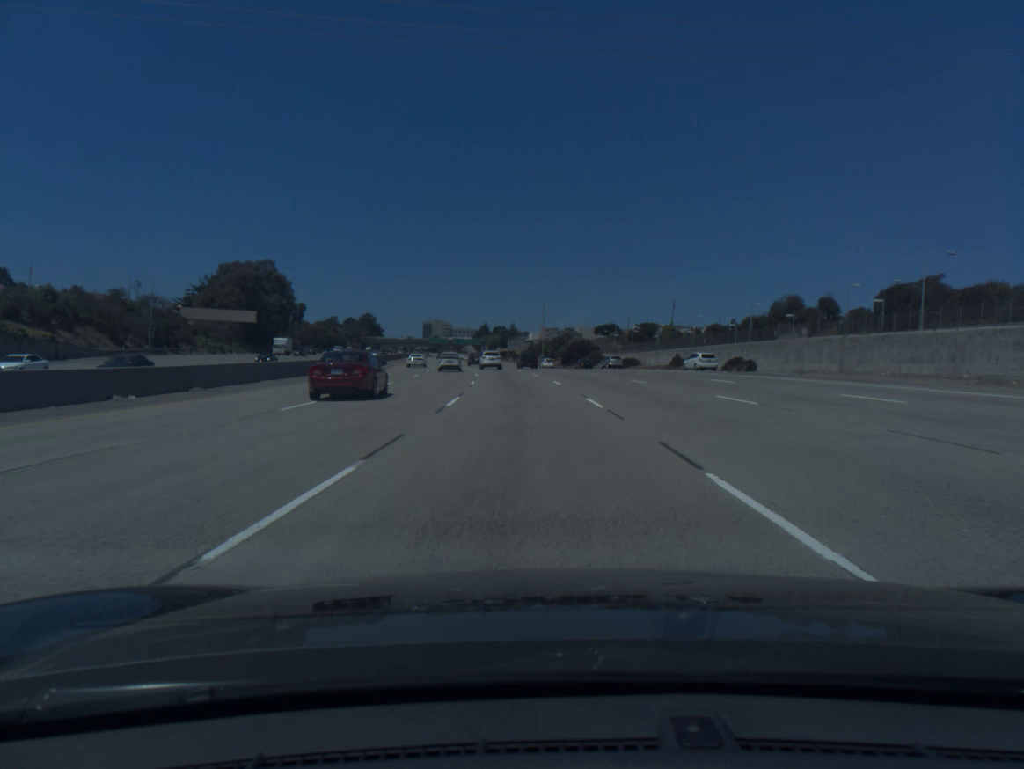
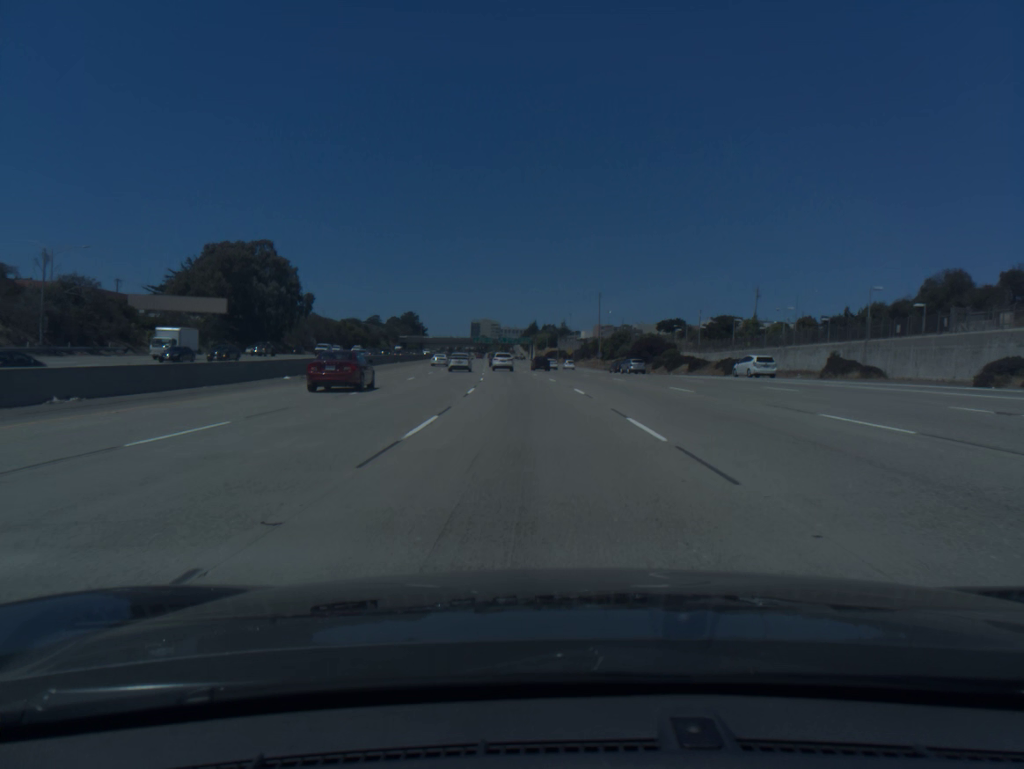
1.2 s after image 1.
(-1.2, +36.2) m; -4°
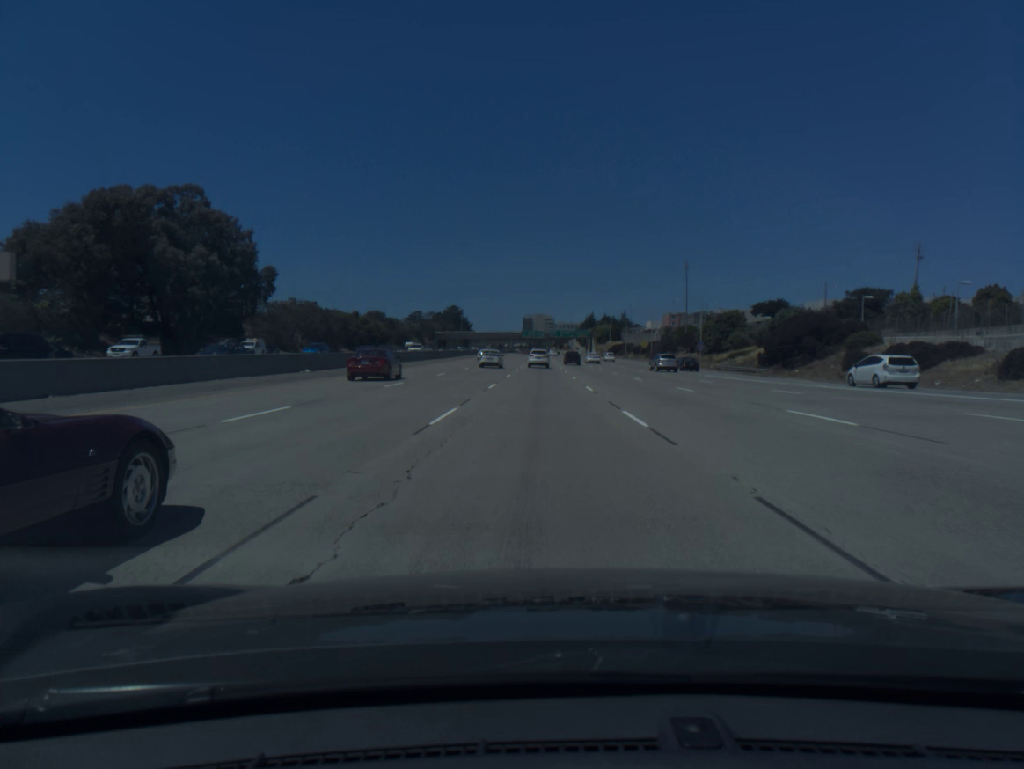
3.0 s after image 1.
(-2.1, +54.4) m; -4°
